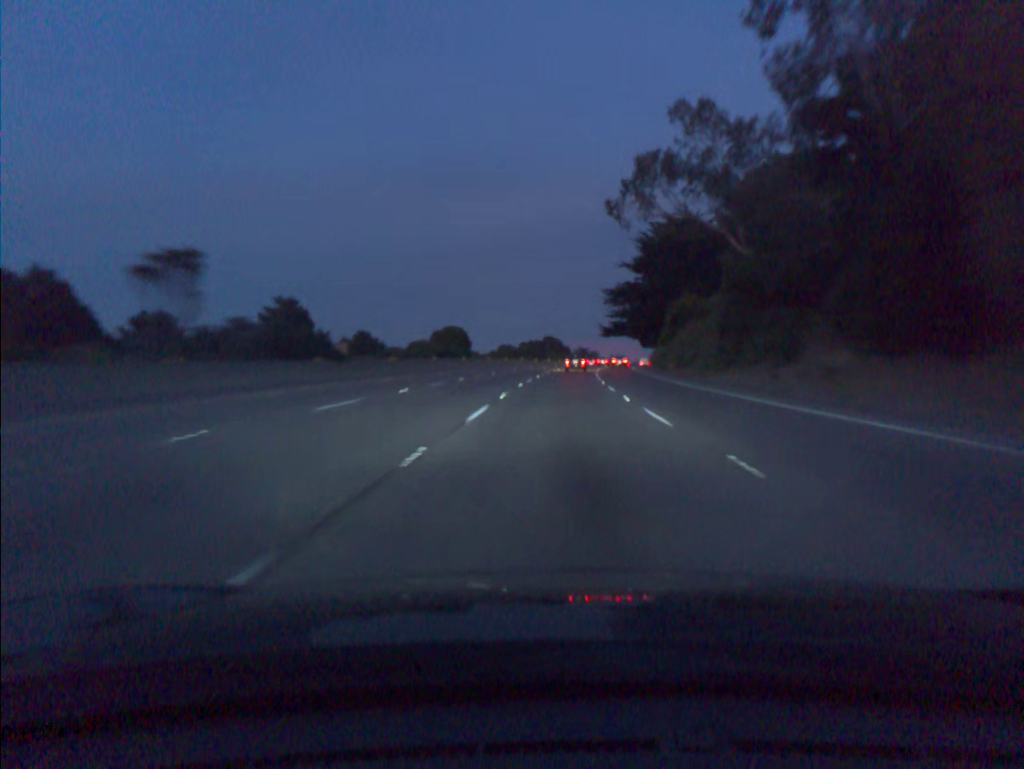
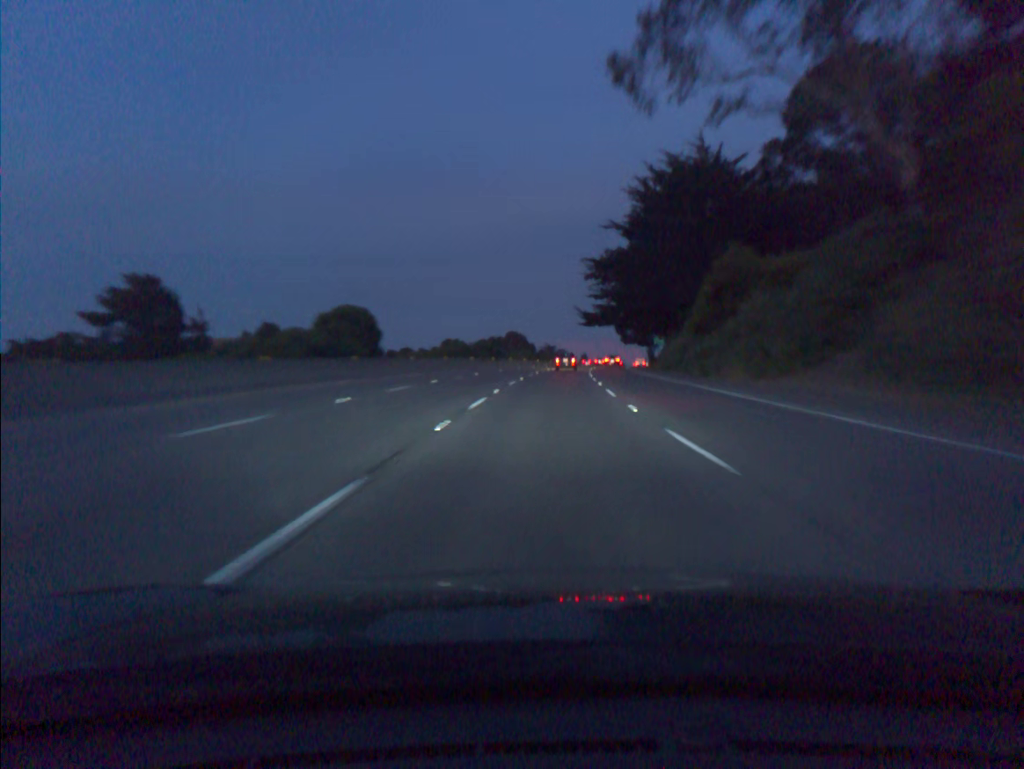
(+0.8, +34.7) m; +3°
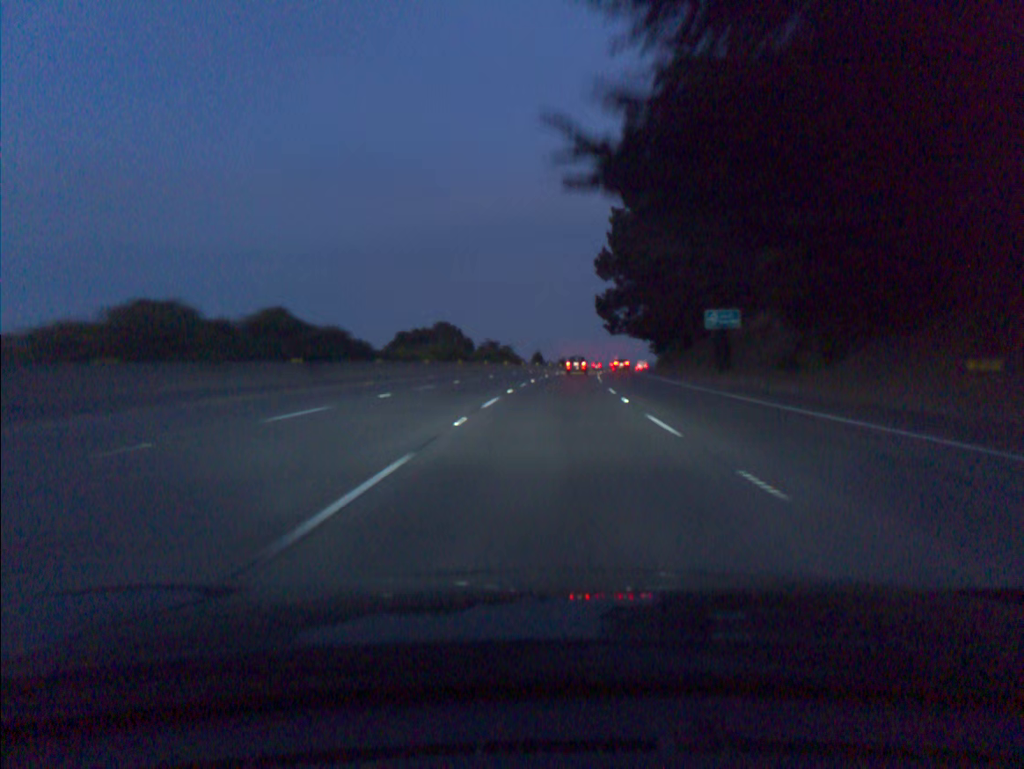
(+2.2, +69.4) m; +4°
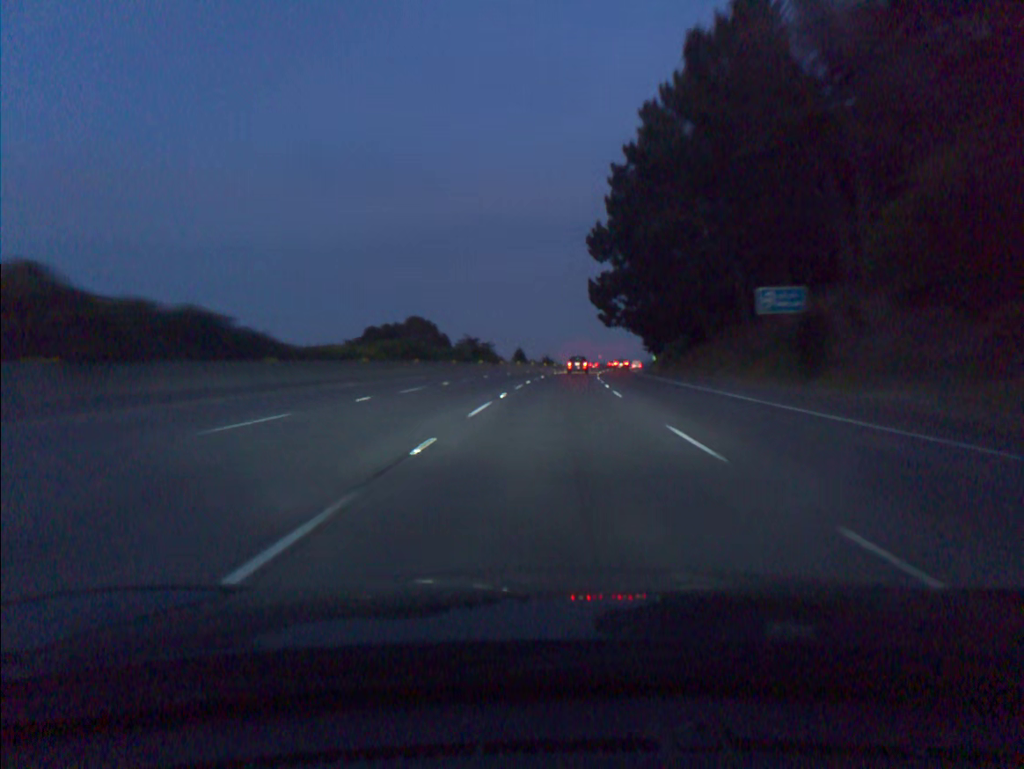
(+0.2, +17.5) m; +1°
